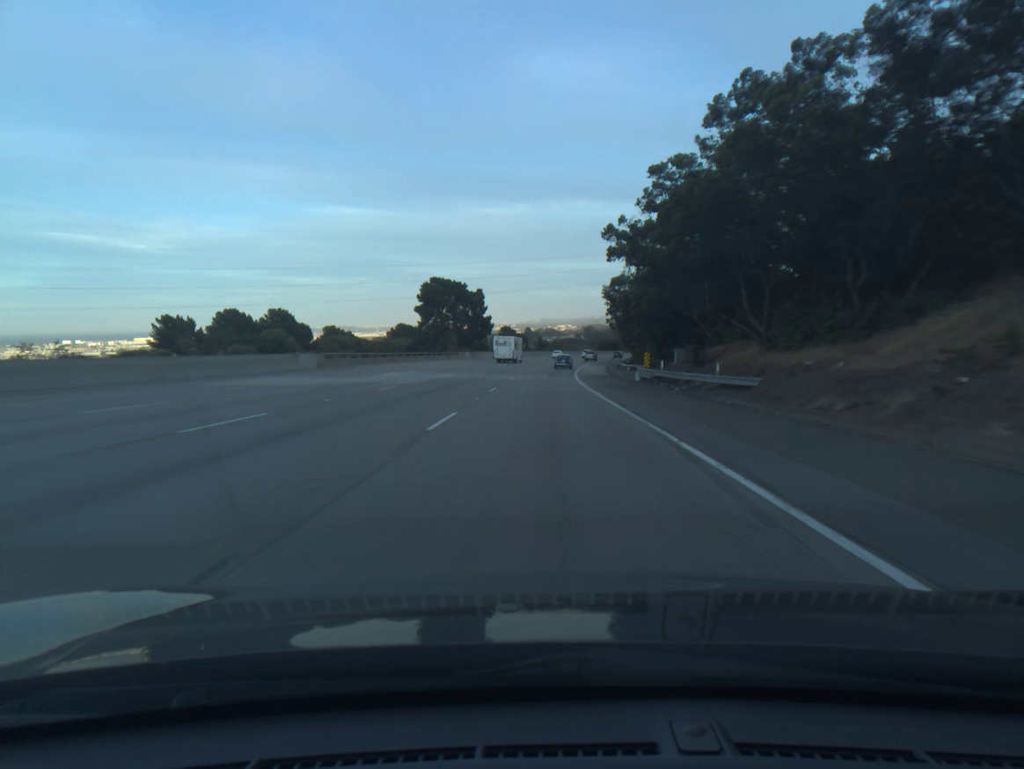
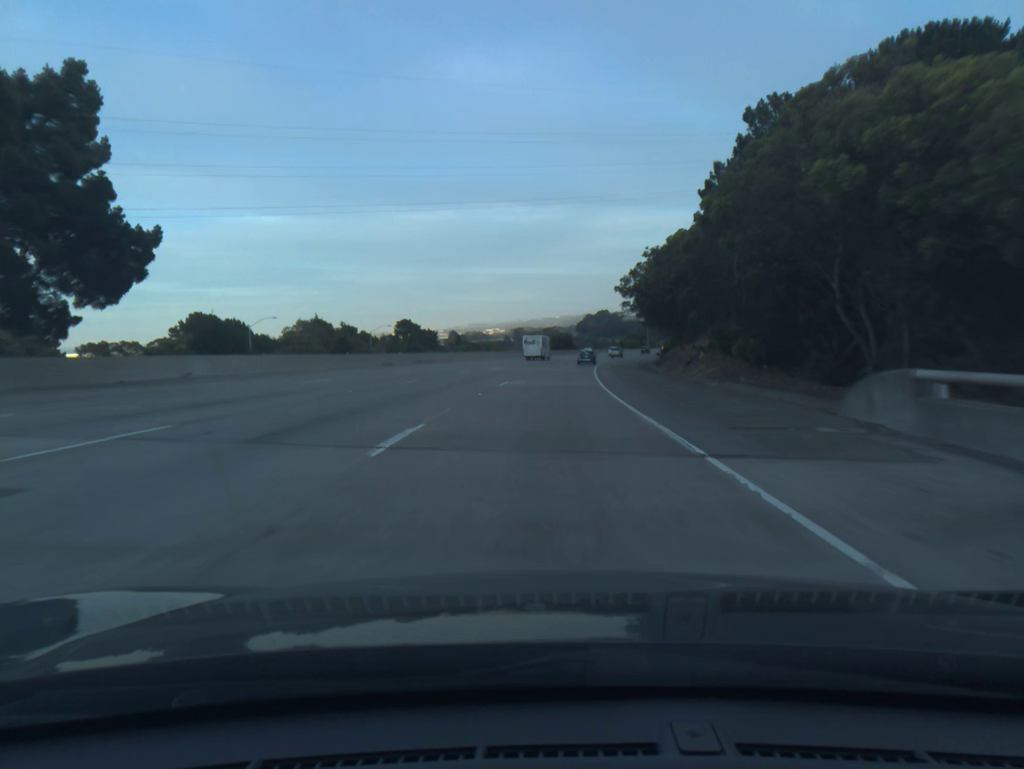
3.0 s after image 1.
(+2.9, +92.6) m; +5°
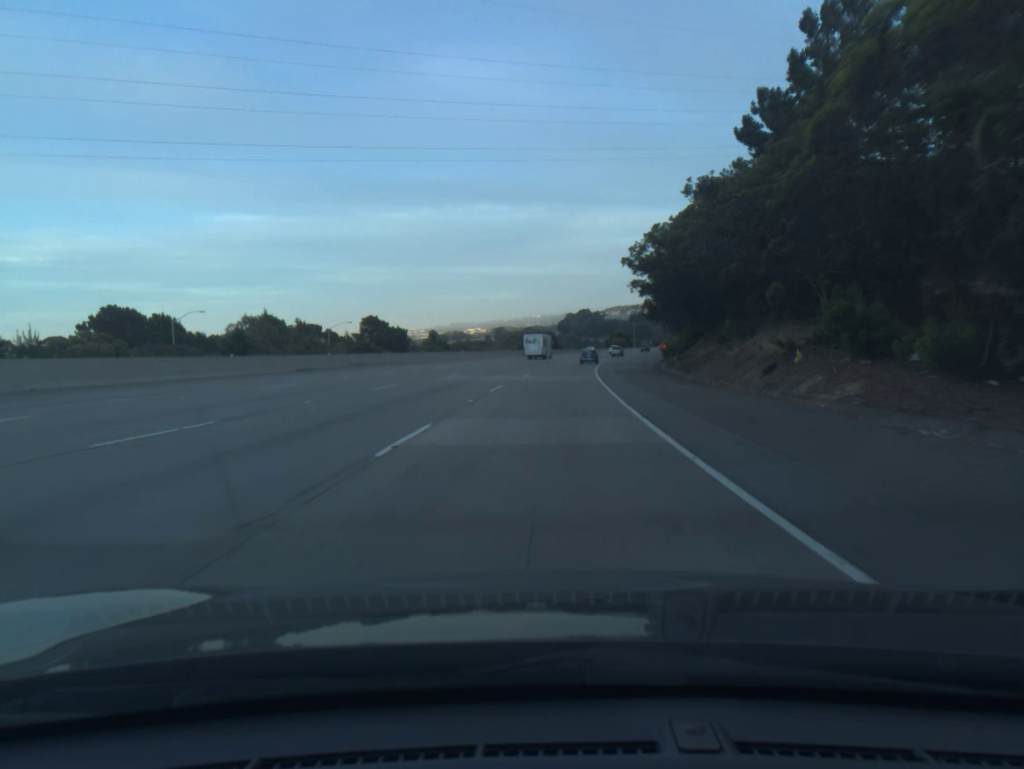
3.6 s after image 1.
(+0.2, +18.5) m; +1°
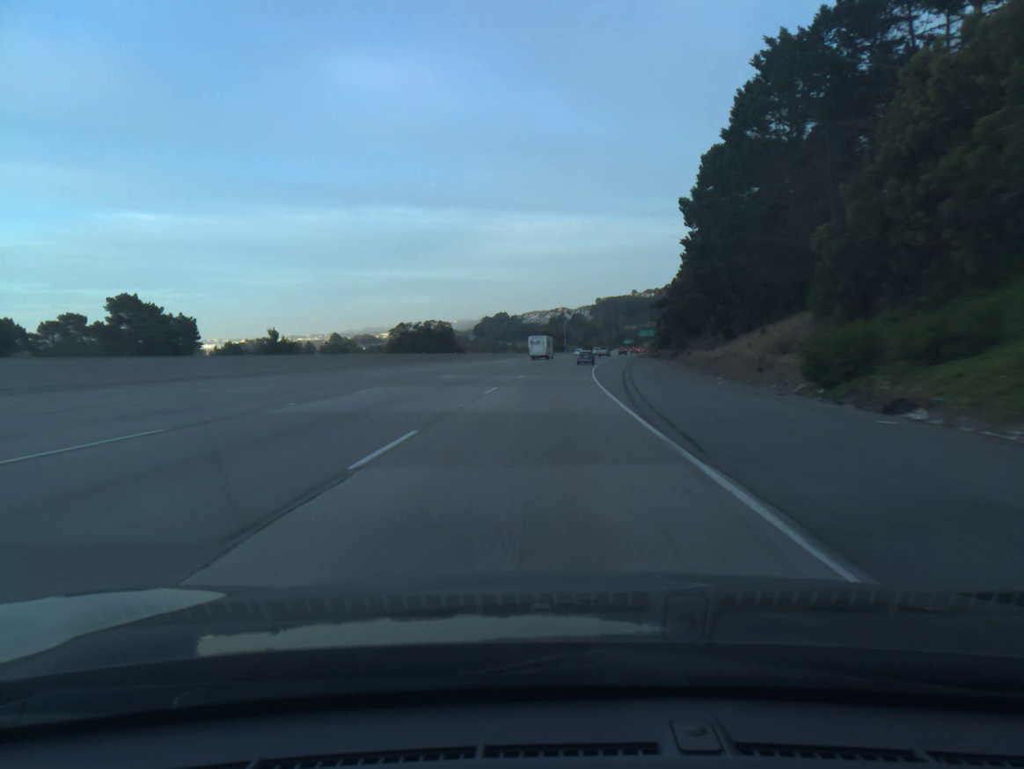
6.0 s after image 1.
(+3.9, +73.9) m; +6°
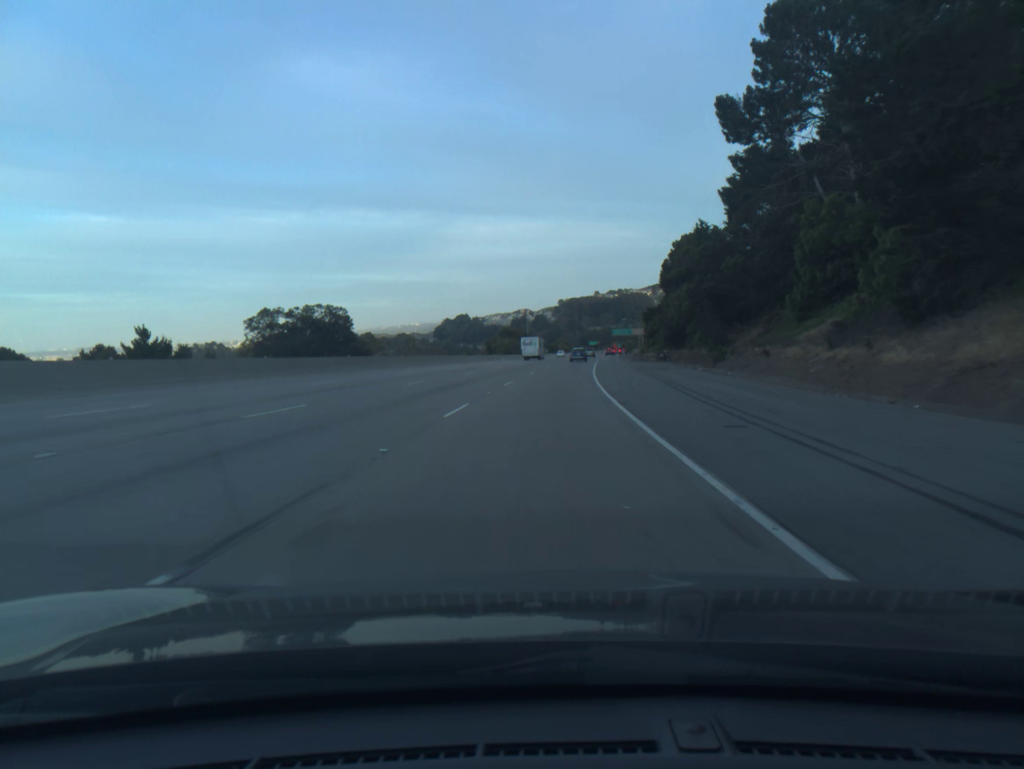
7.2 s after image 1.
(+0.9, +37.0) m; +3°
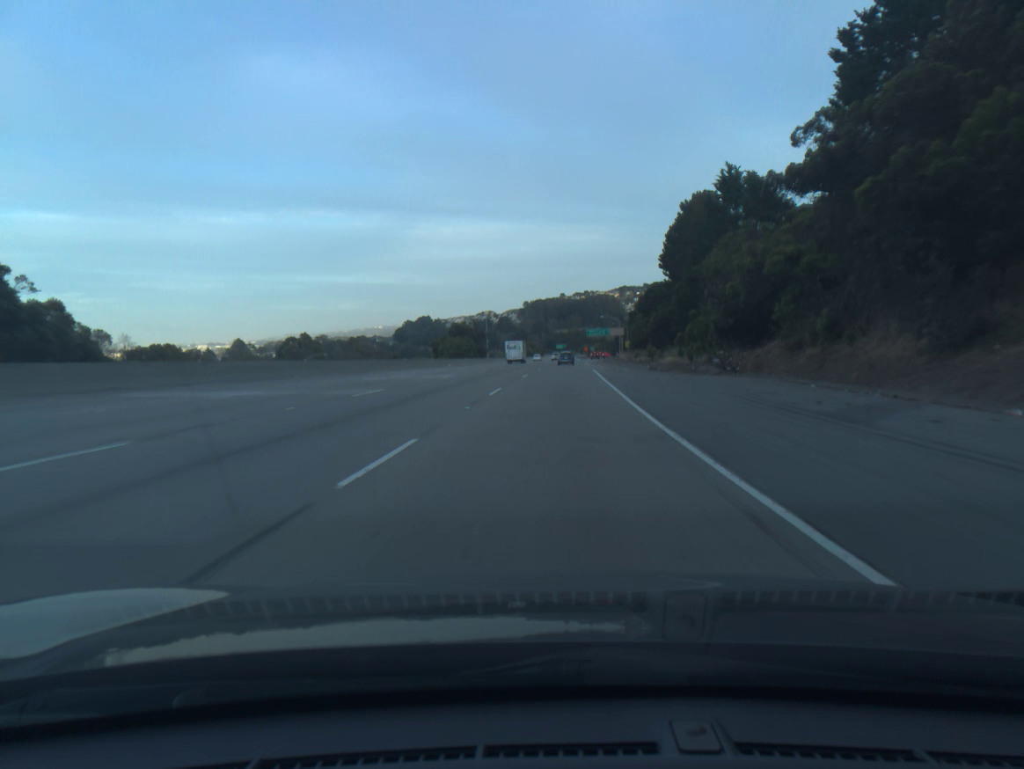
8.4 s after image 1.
(+0.8, +37.0) m; +2°
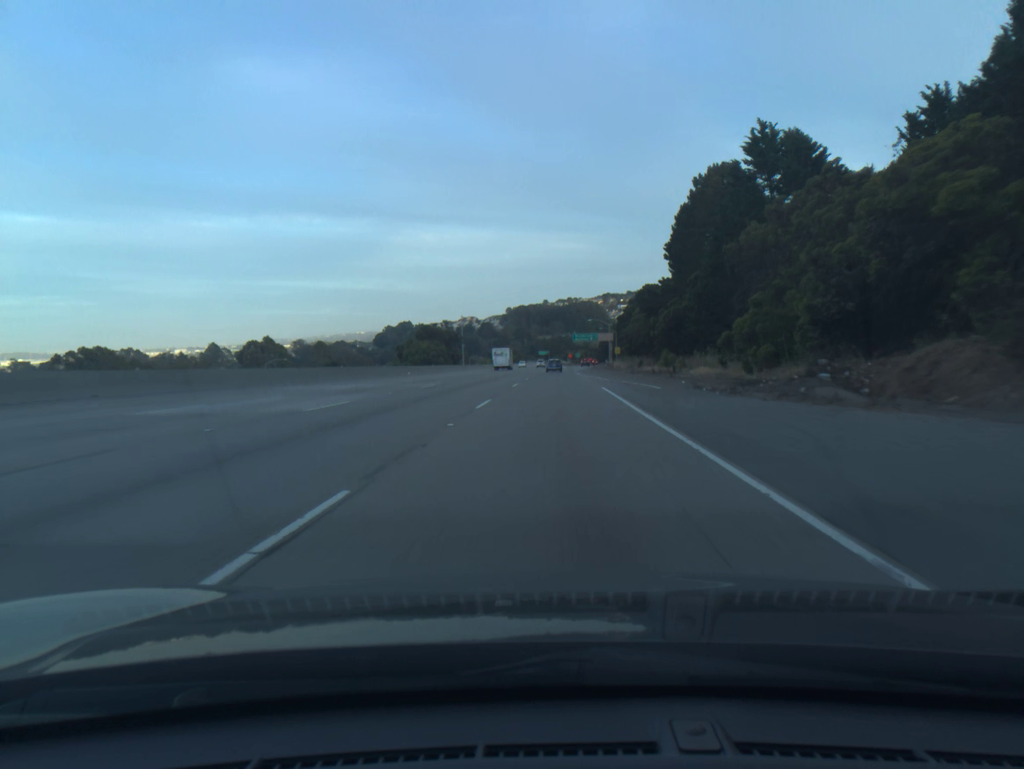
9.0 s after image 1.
(+0.2, +18.5) m; +1°
